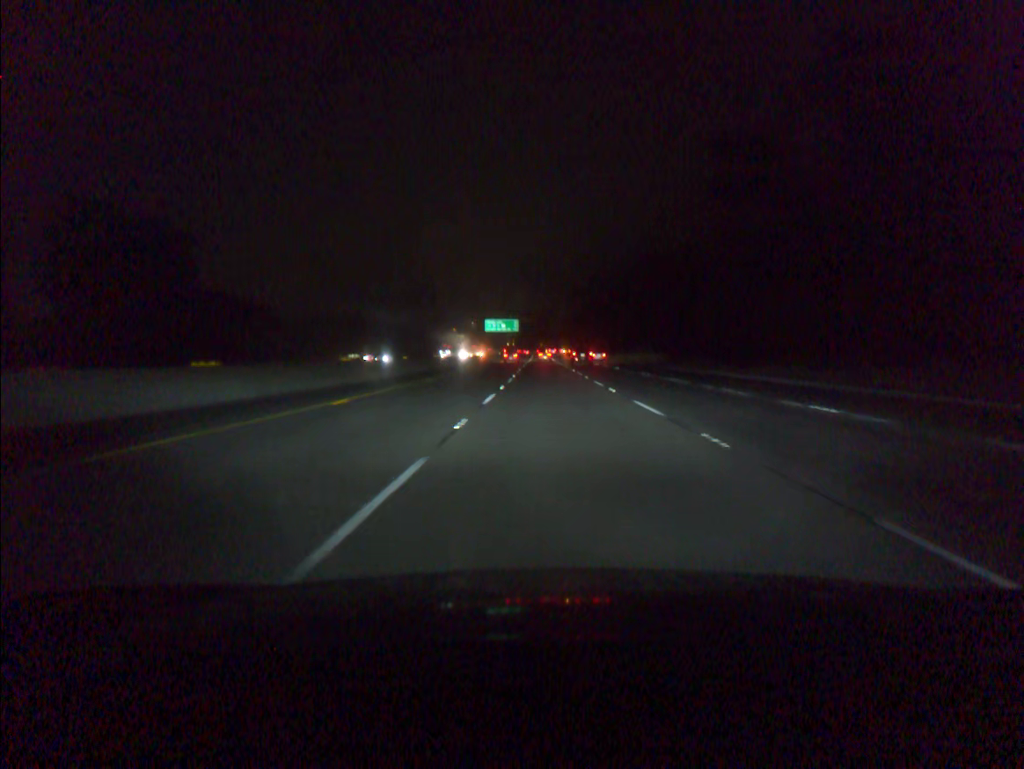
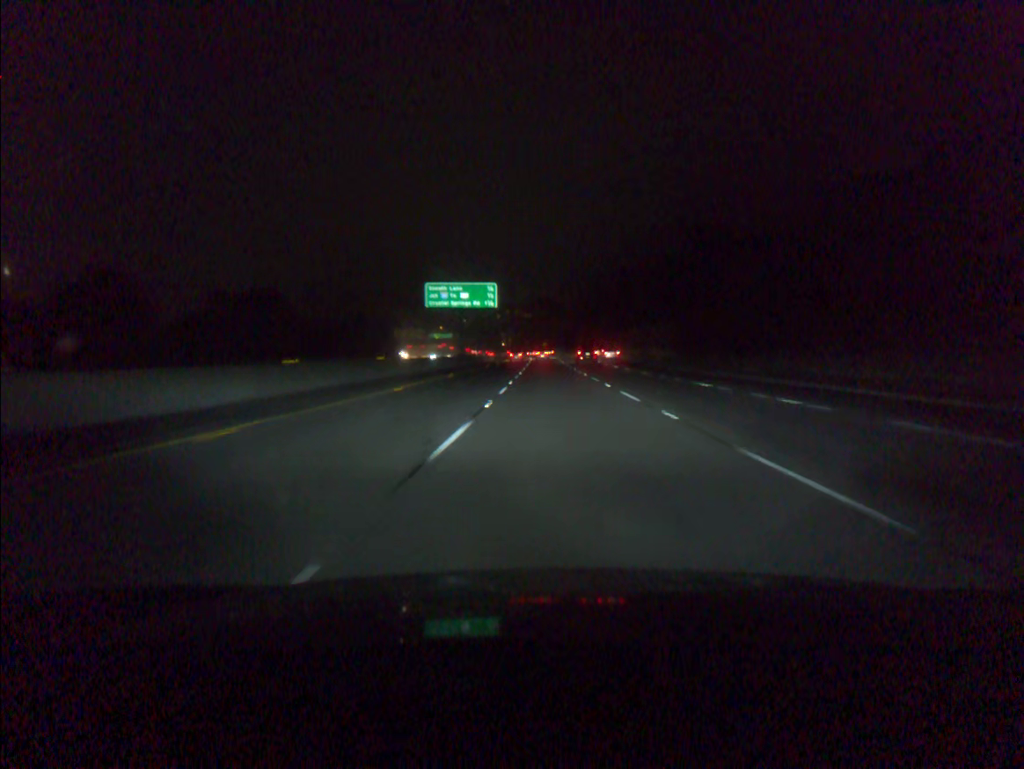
(-0.3, +95.6) m; 0°
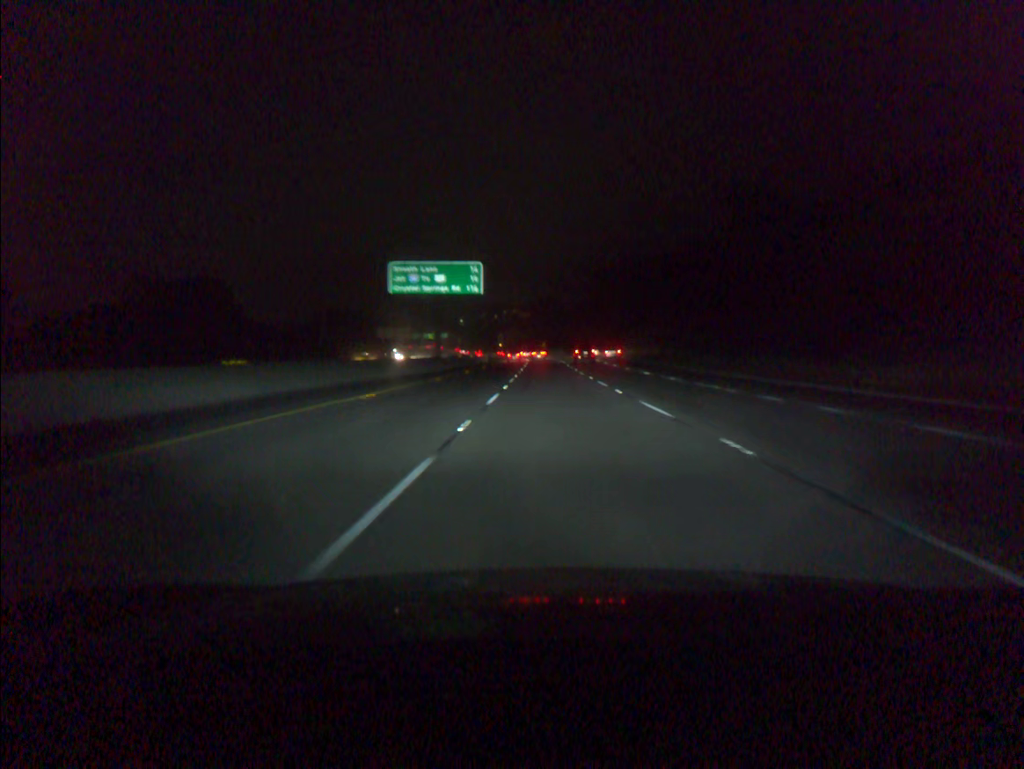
(0.0, +19.0) m; 0°
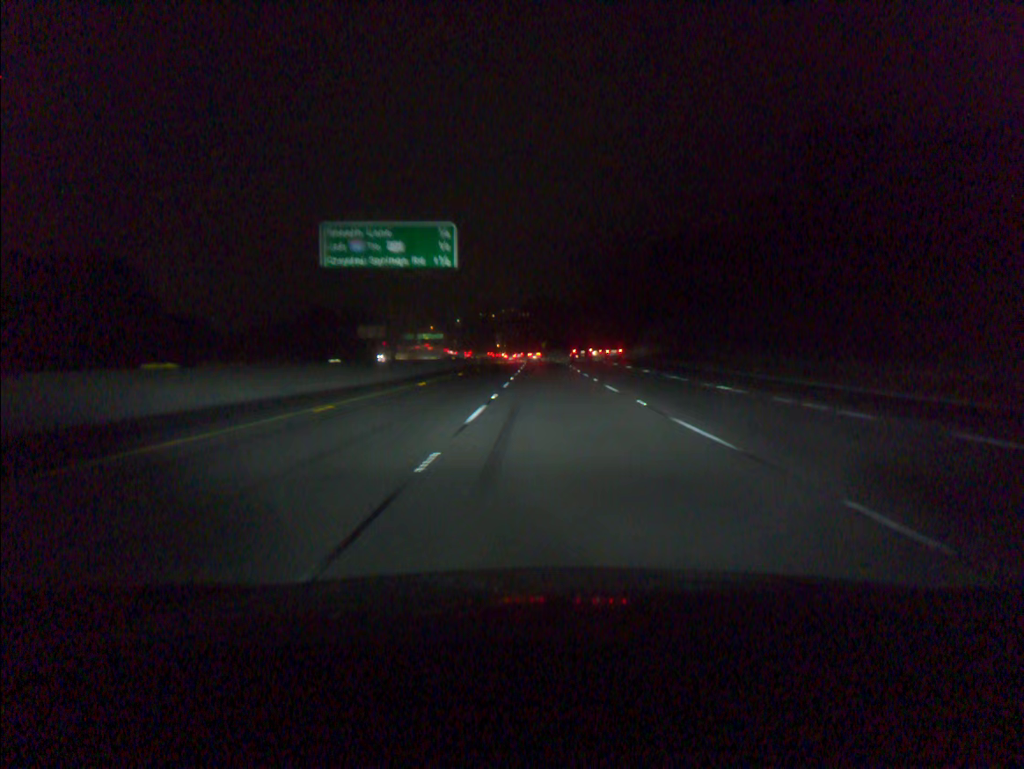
(0.0, +19.0) m; 0°
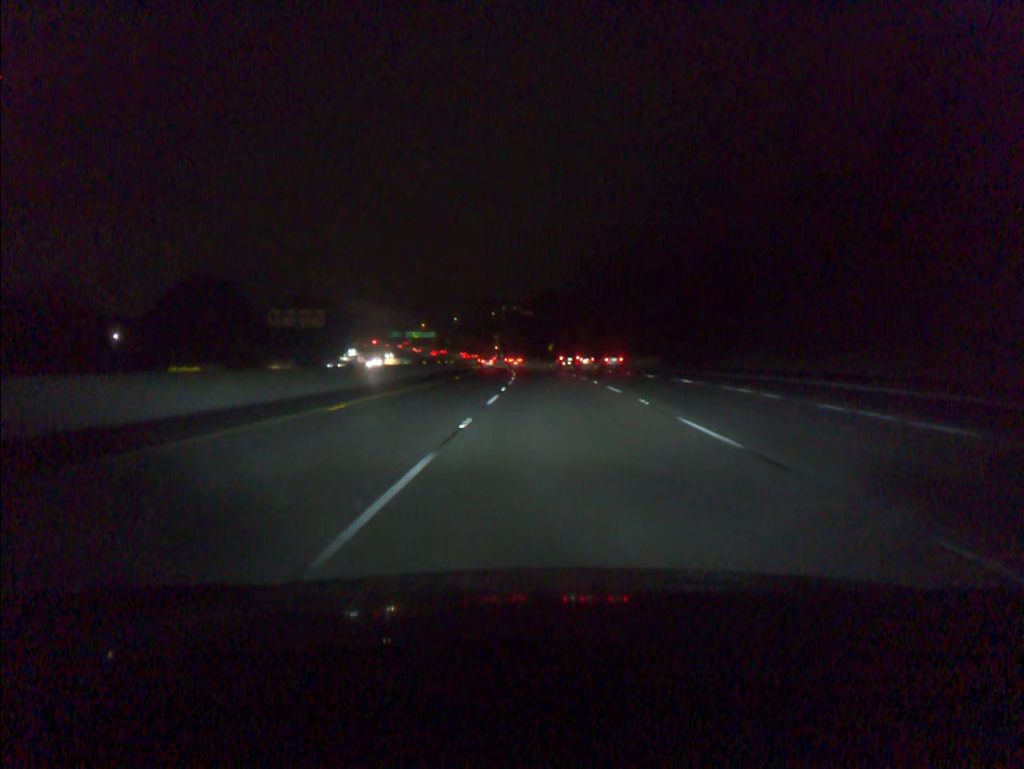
(-0.2, +57.1) m; 0°
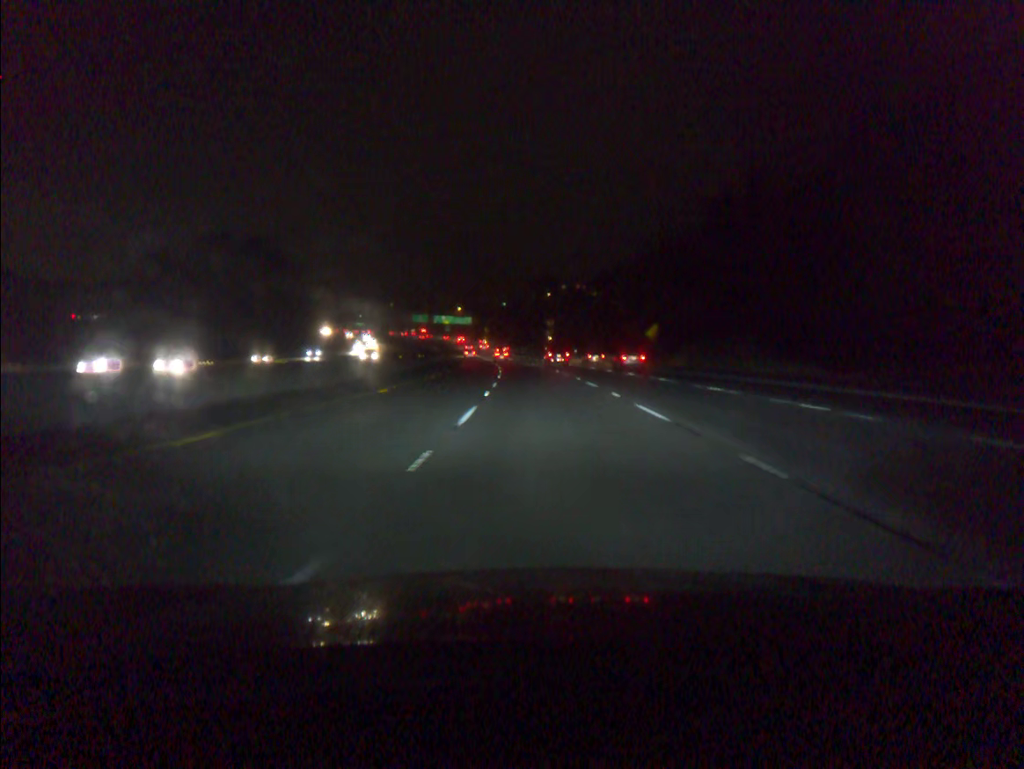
(-2.7, +95.5) m; -4°
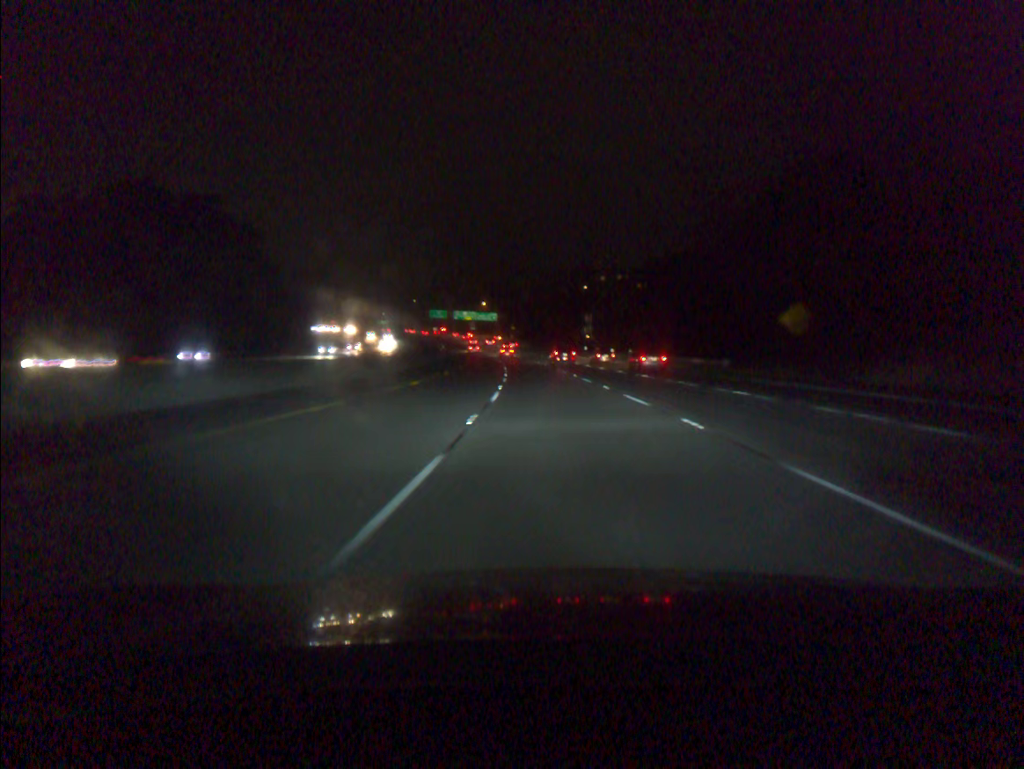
(-0.9, +38.2) m; -2°
